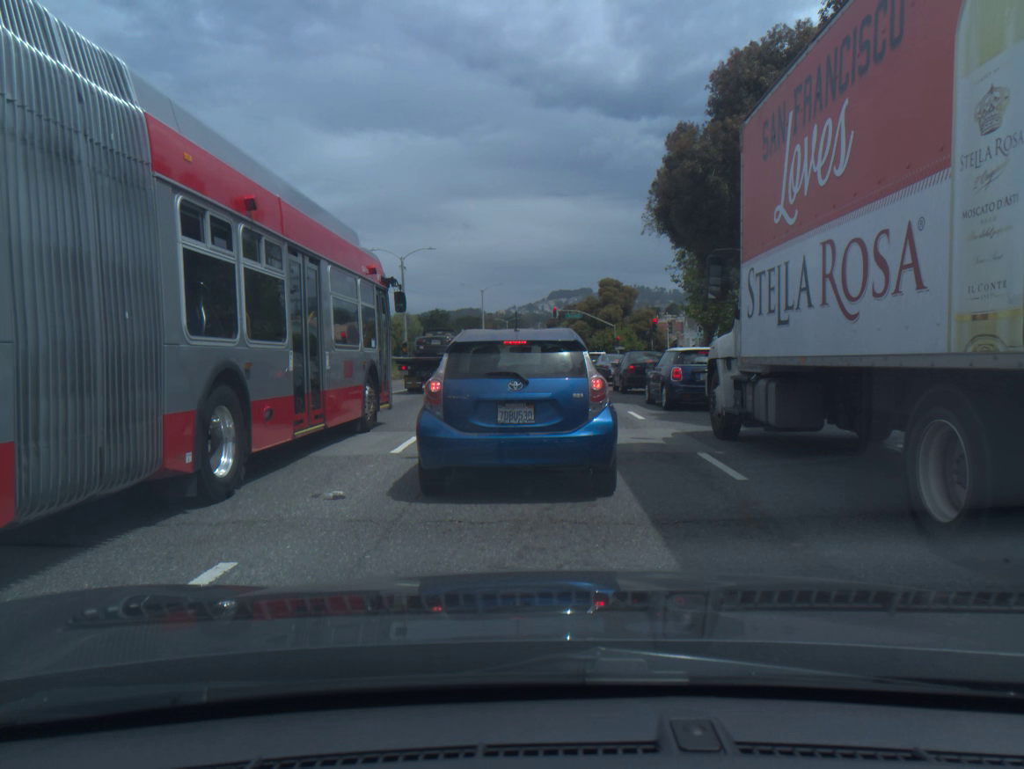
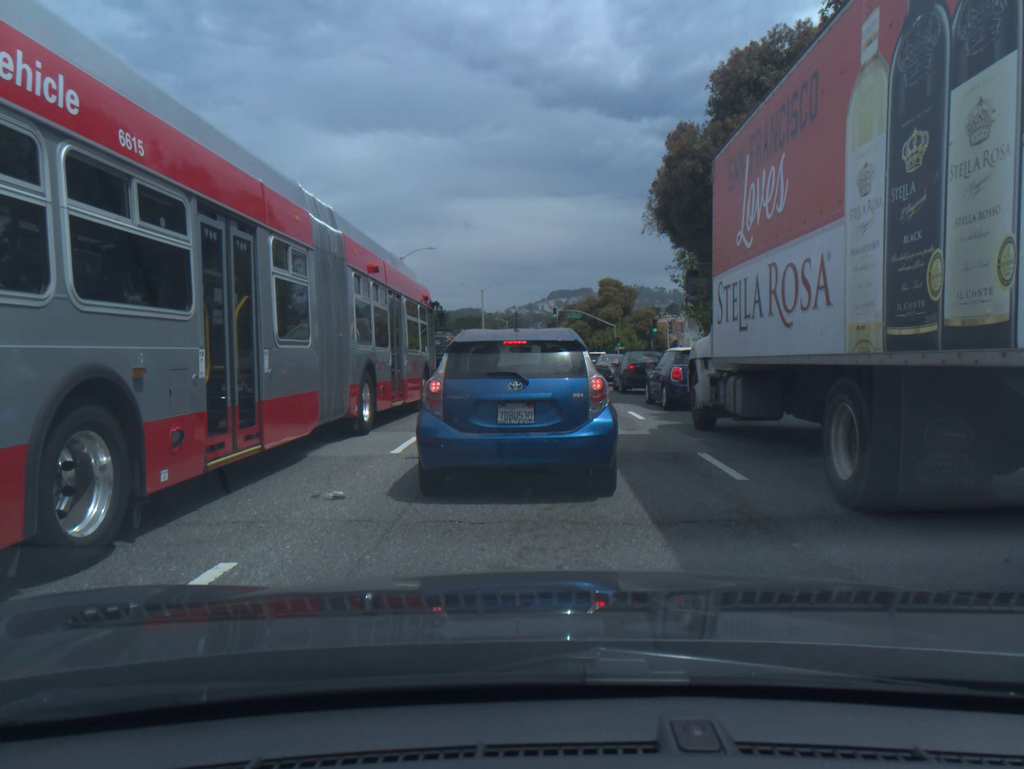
(0.0, 0.0) m; 0°
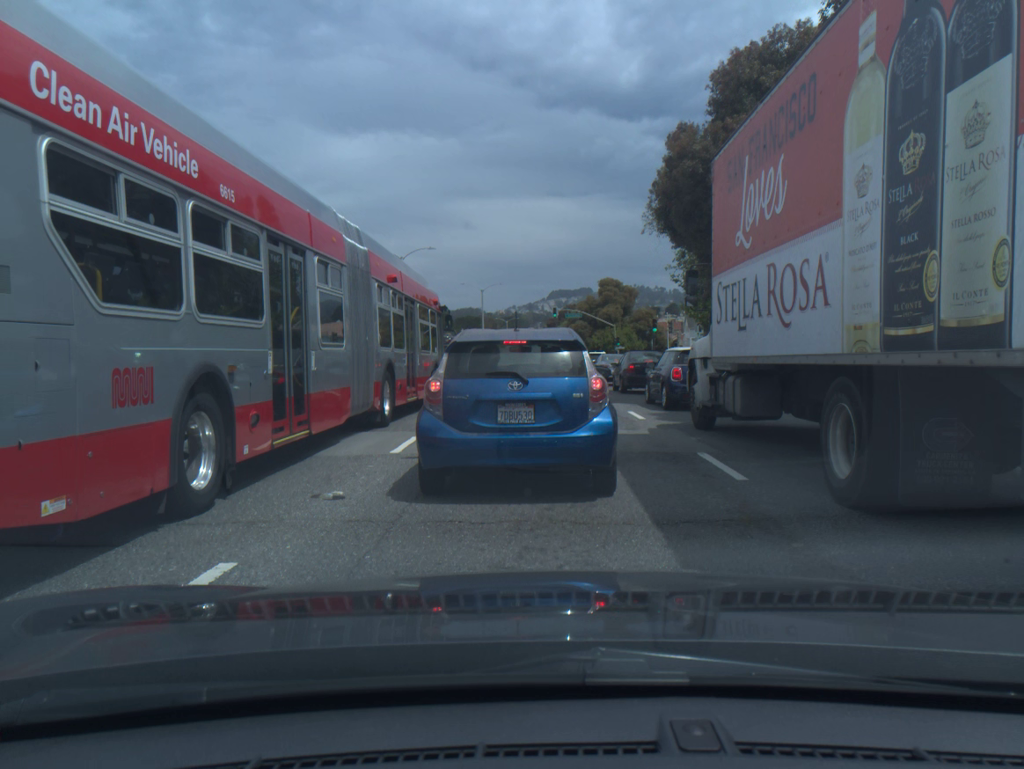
(0.0, 0.0) m; 0°
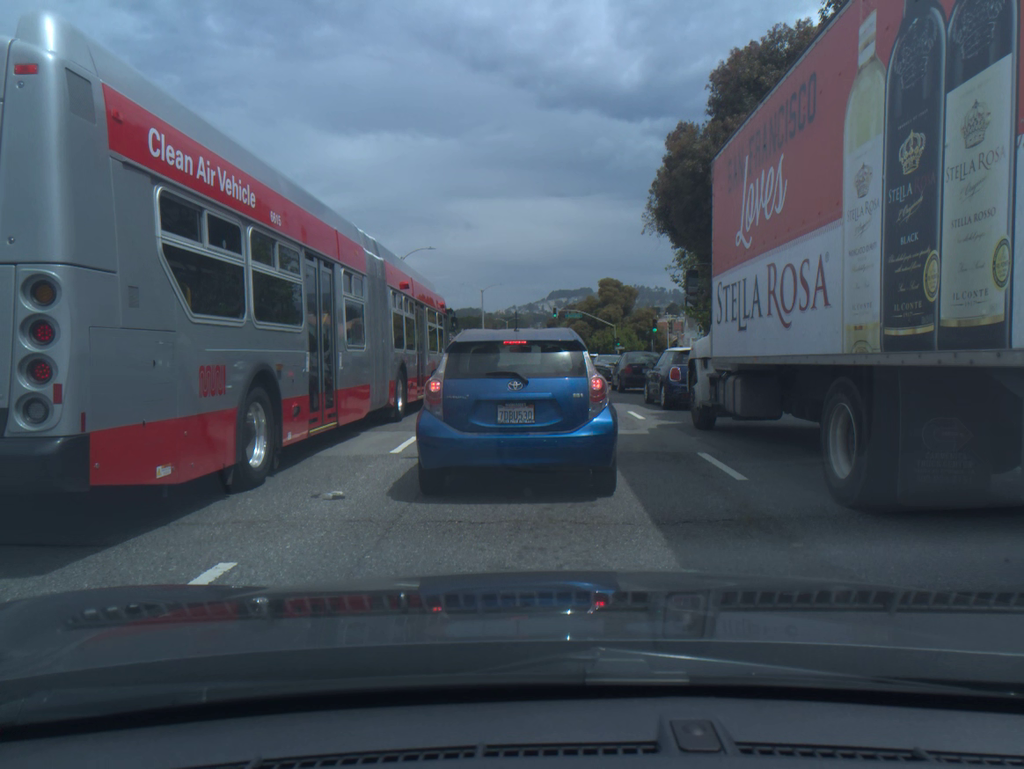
(0.0, 0.0) m; 0°
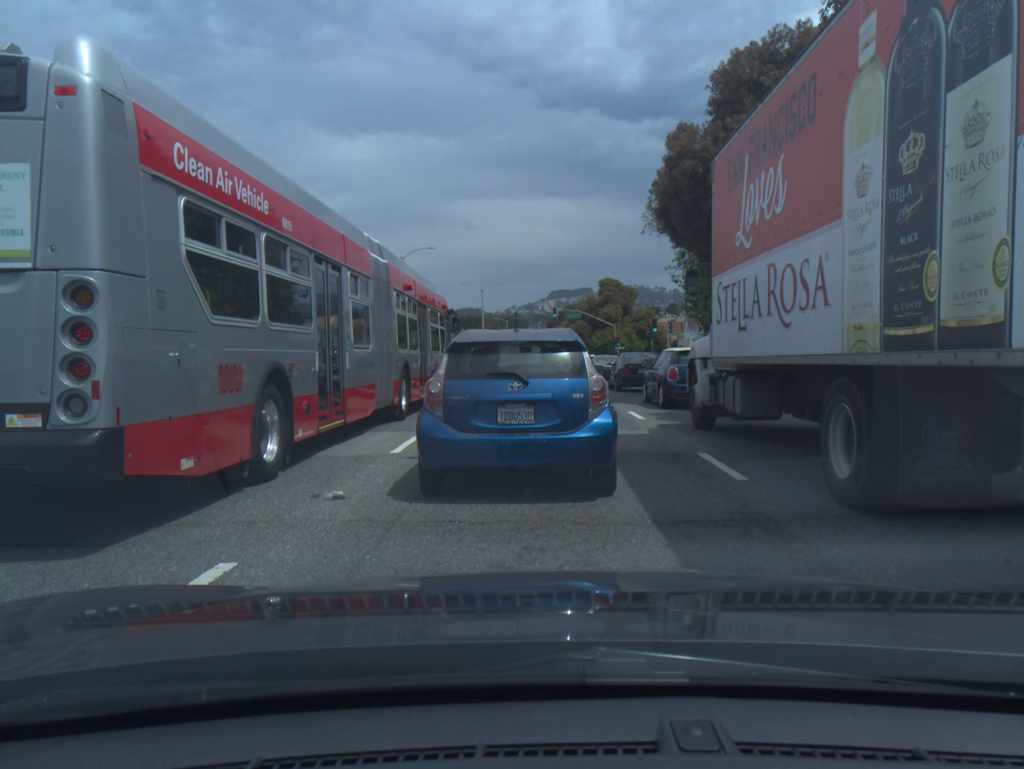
(0.0, 0.0) m; 0°
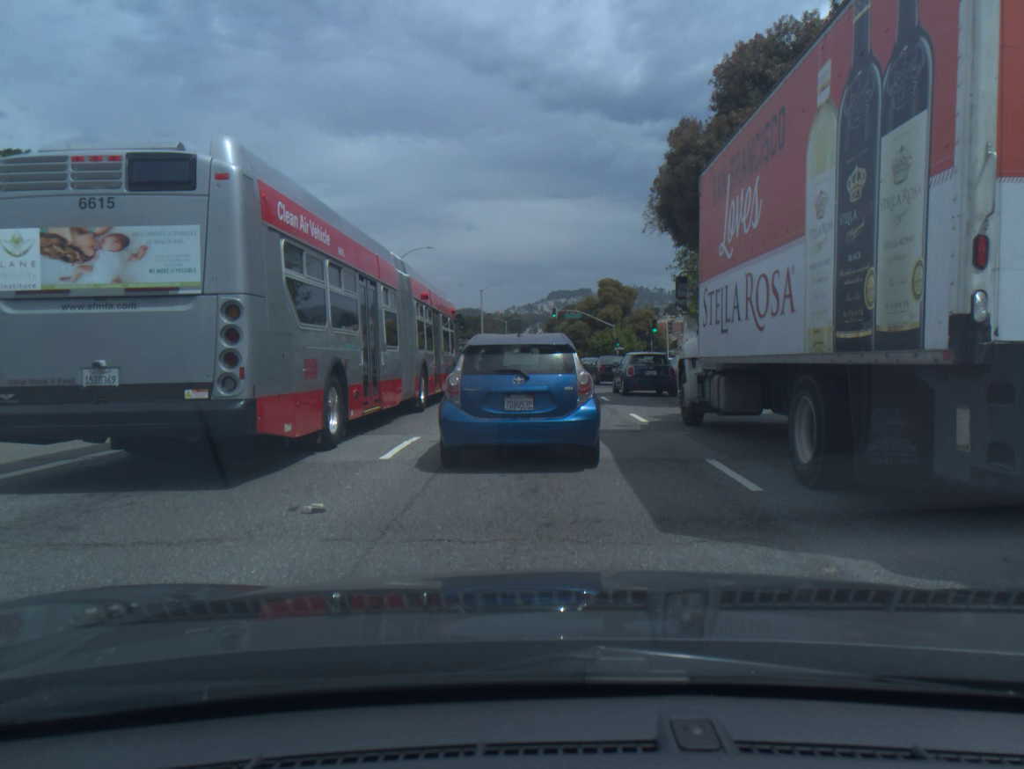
(0.0, +0.5) m; 0°
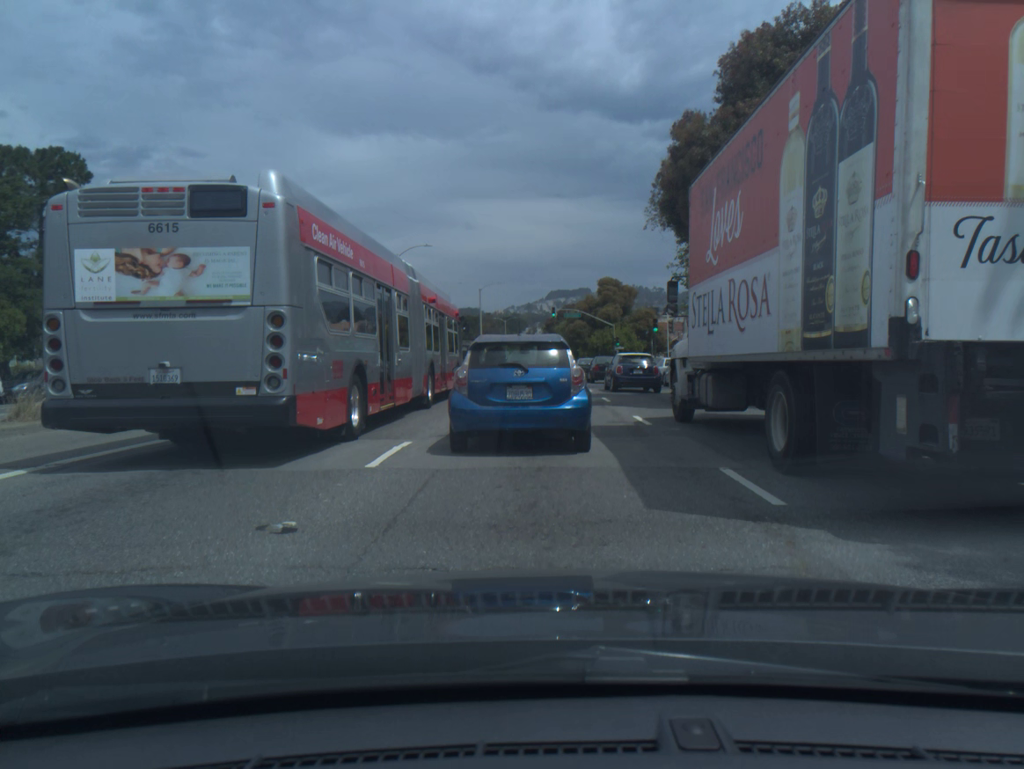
(0.0, +0.7) m; 0°
